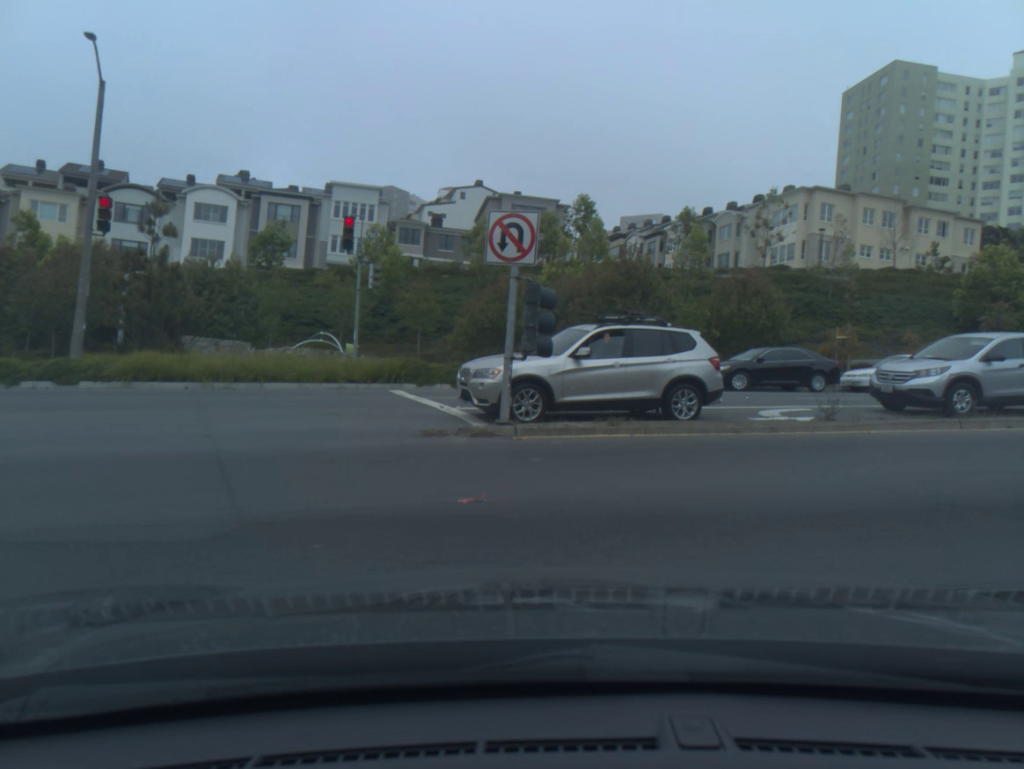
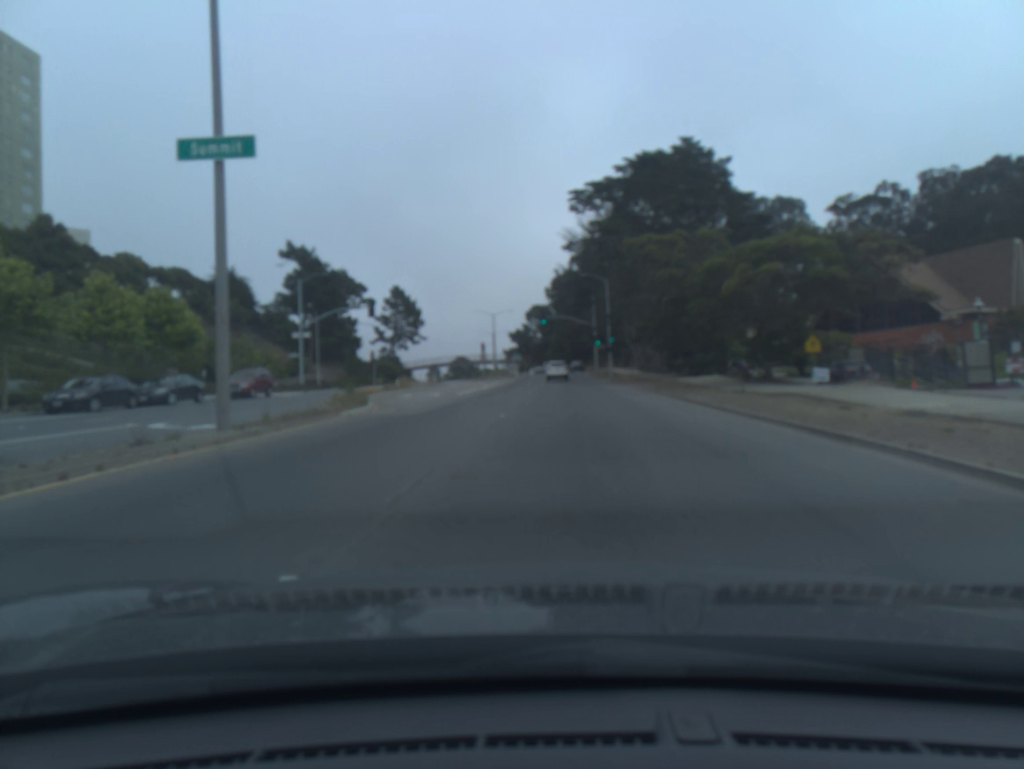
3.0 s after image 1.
(+12.2, +12.6) m; +59°
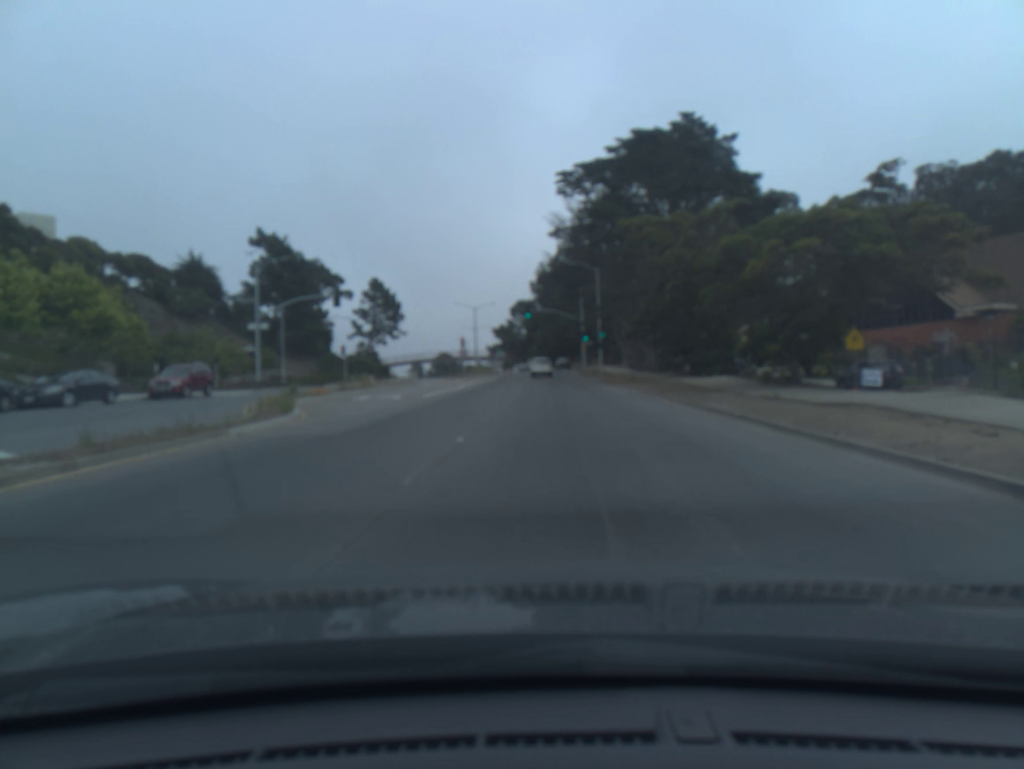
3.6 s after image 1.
(0.0, +6.2) m; +1°
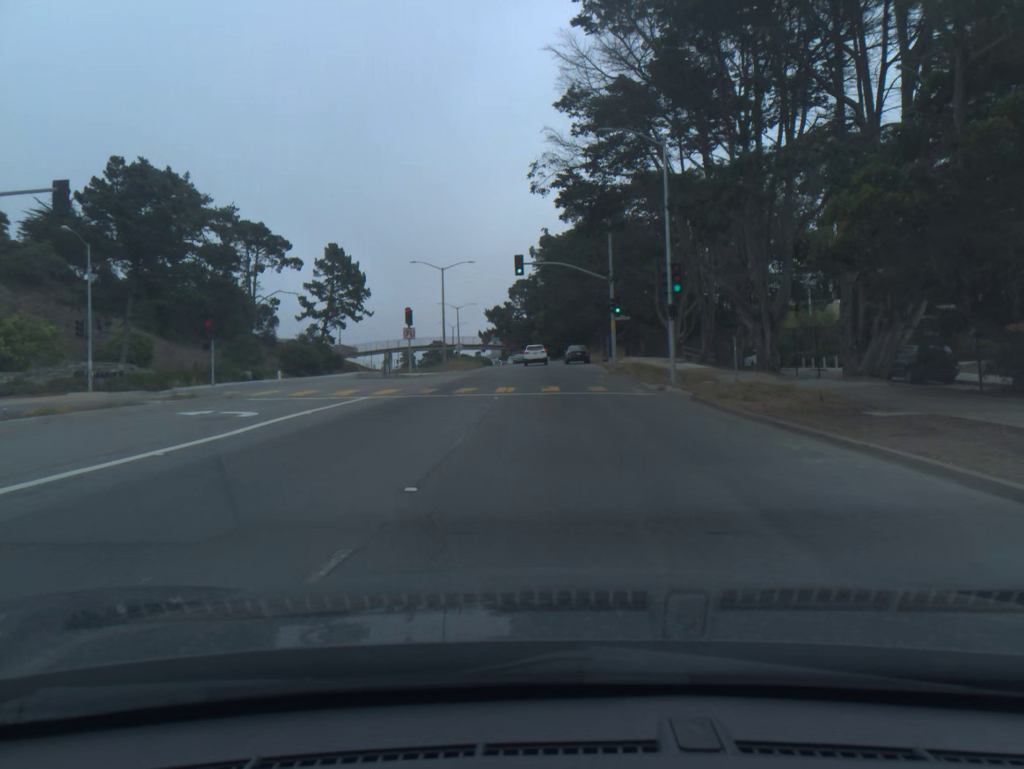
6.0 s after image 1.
(+0.1, +33.5) m; 0°
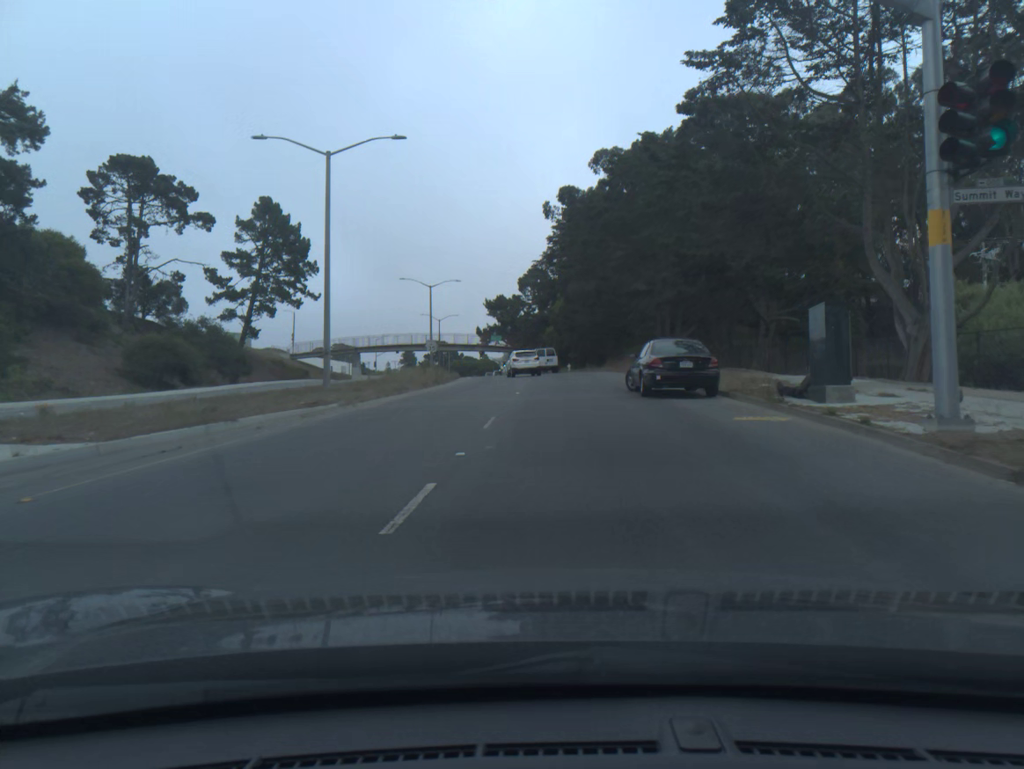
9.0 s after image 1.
(-0.3, +41.1) m; -1°
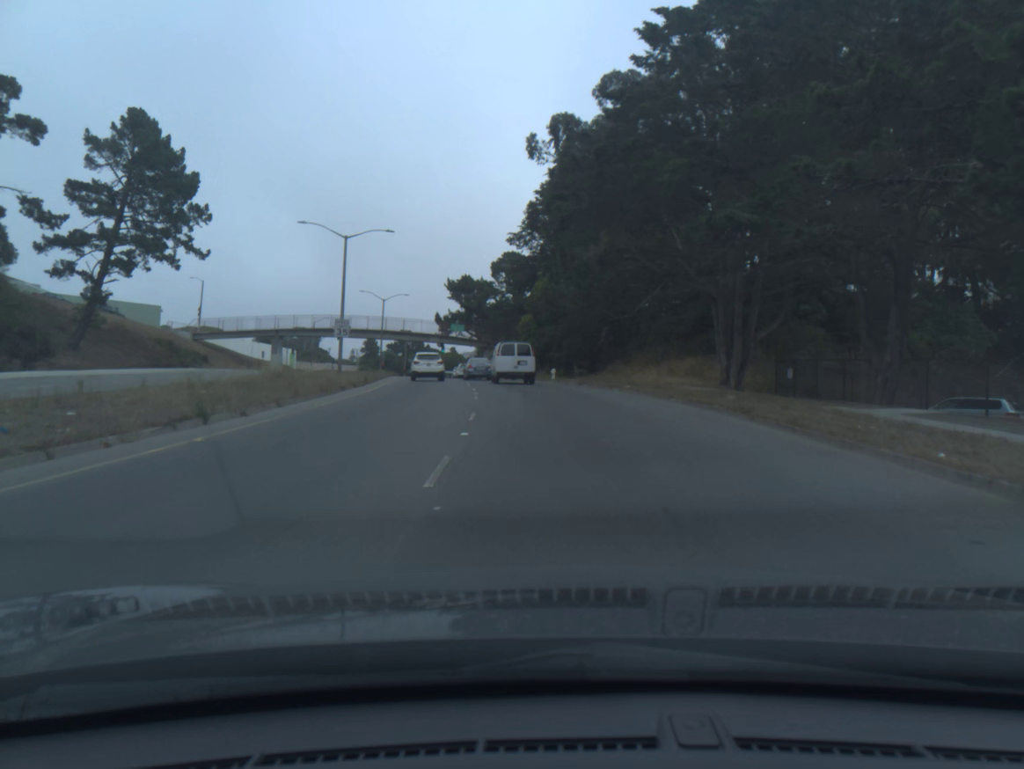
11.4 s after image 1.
(+0.2, +27.1) m; +2°
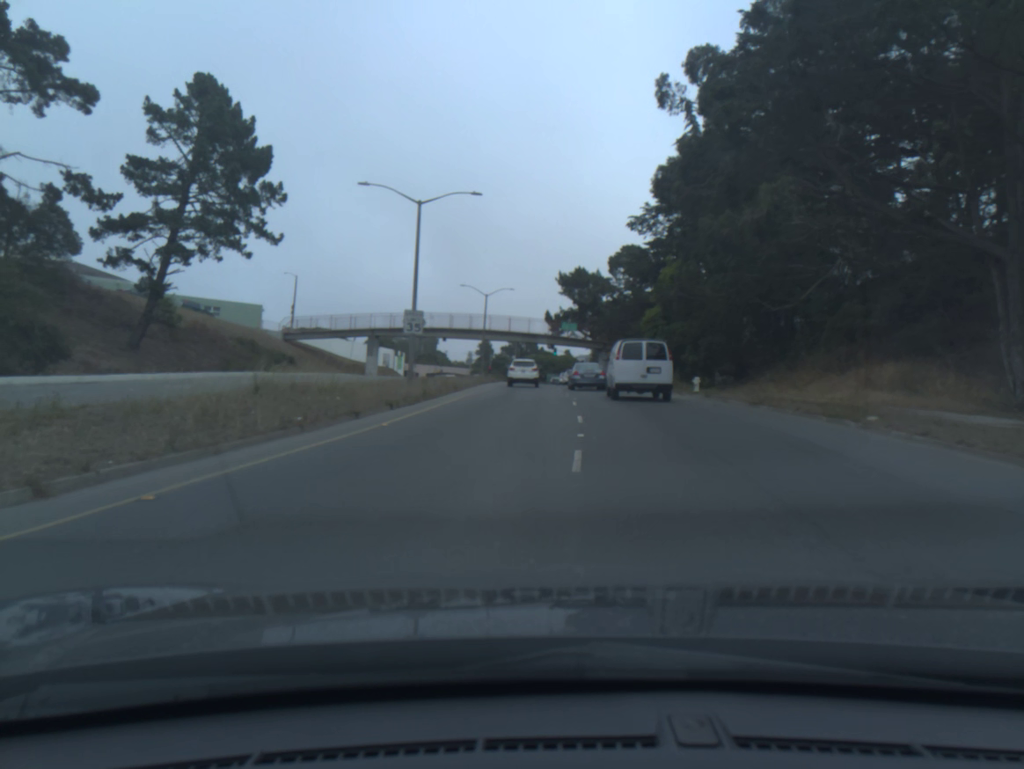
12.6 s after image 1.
(-0.9, +12.9) m; -10°
